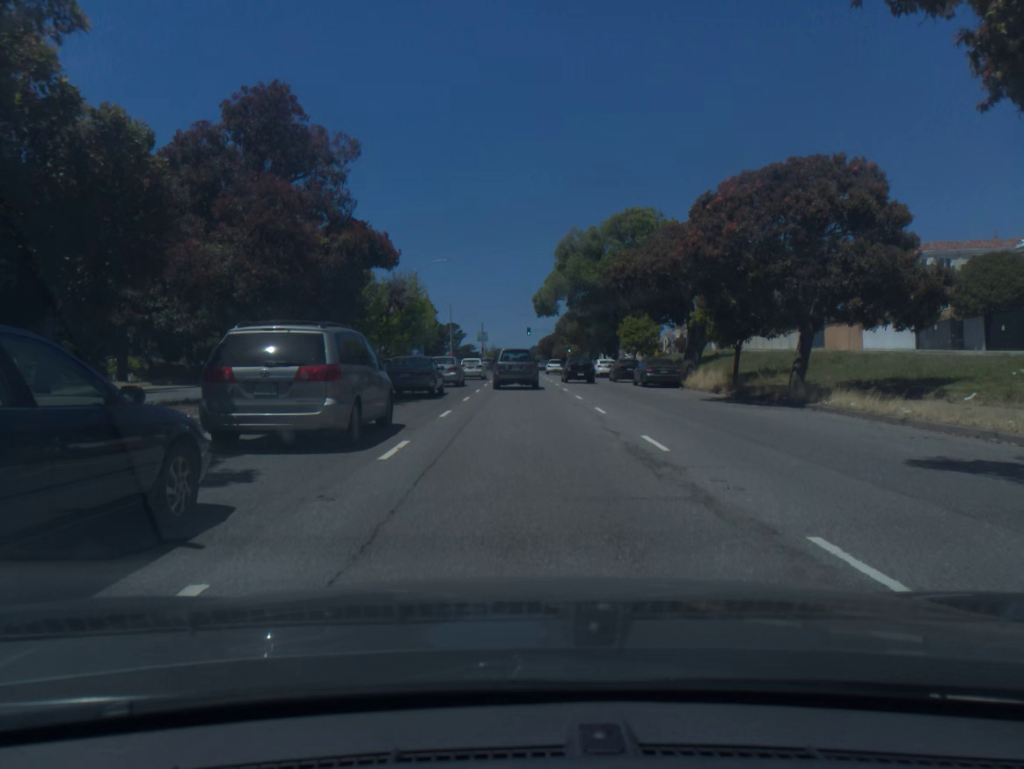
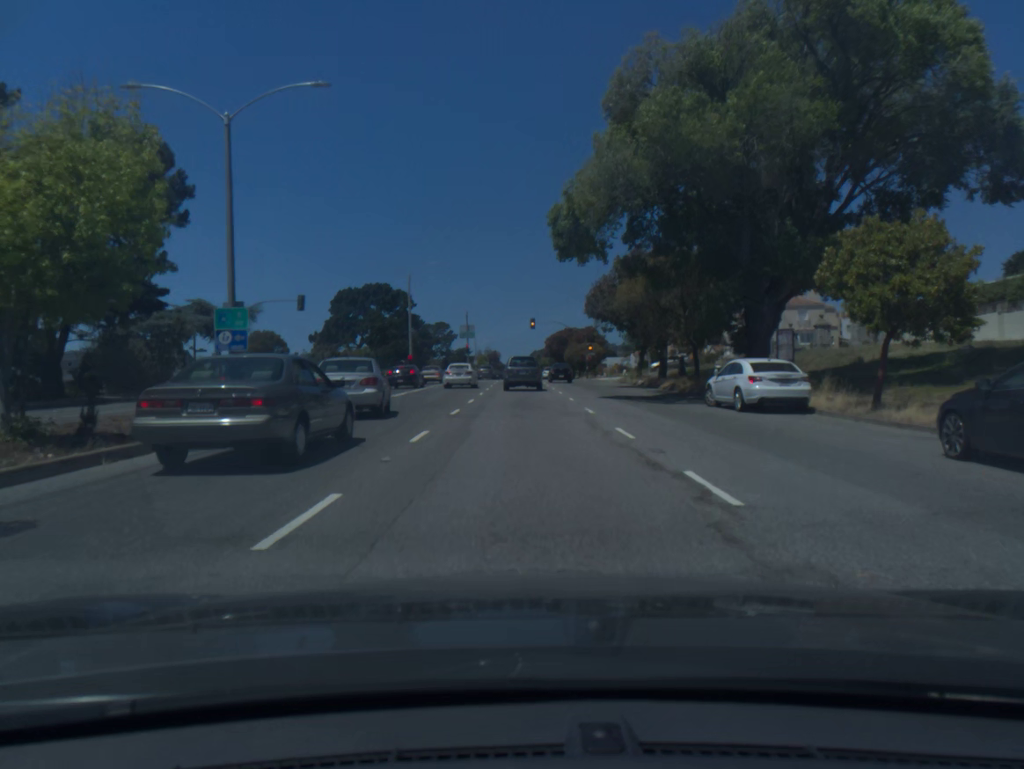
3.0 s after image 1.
(+0.1, +40.1) m; 0°
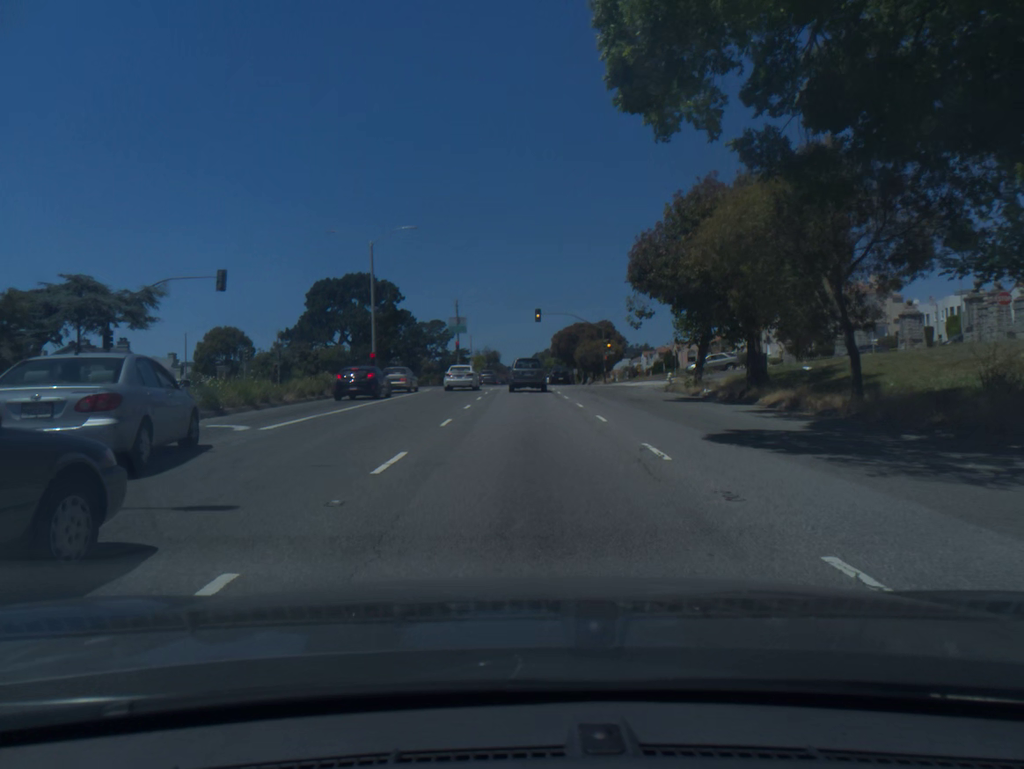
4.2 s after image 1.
(-0.1, +17.3) m; 0°
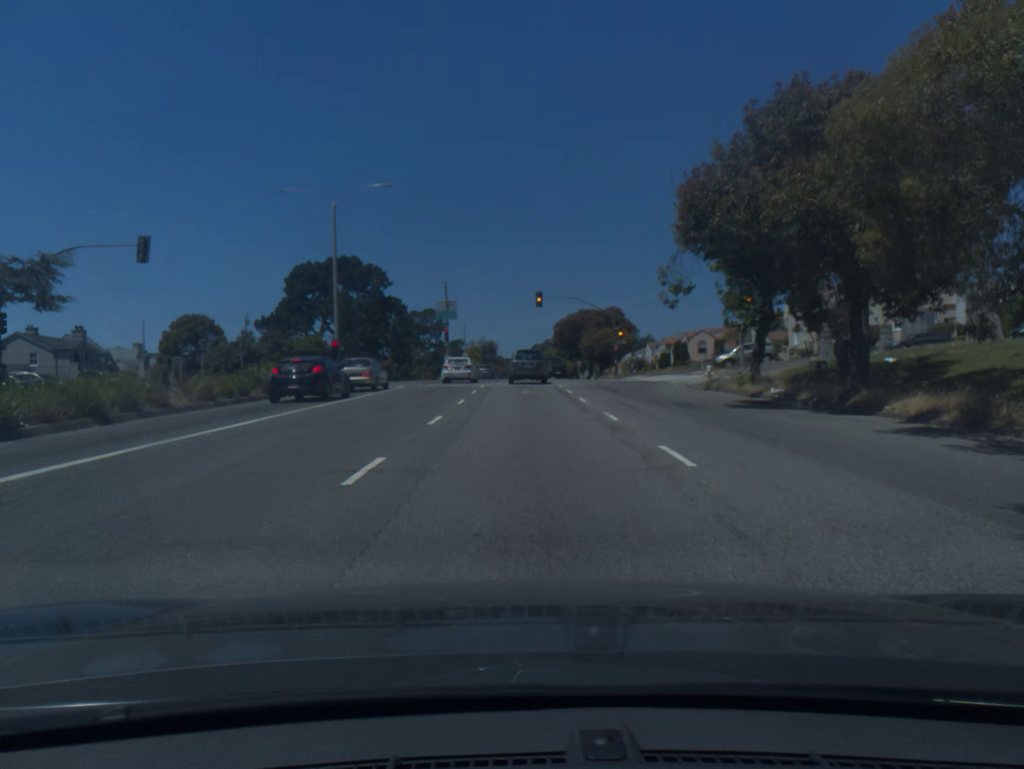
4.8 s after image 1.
(0.0, +9.0) m; 0°
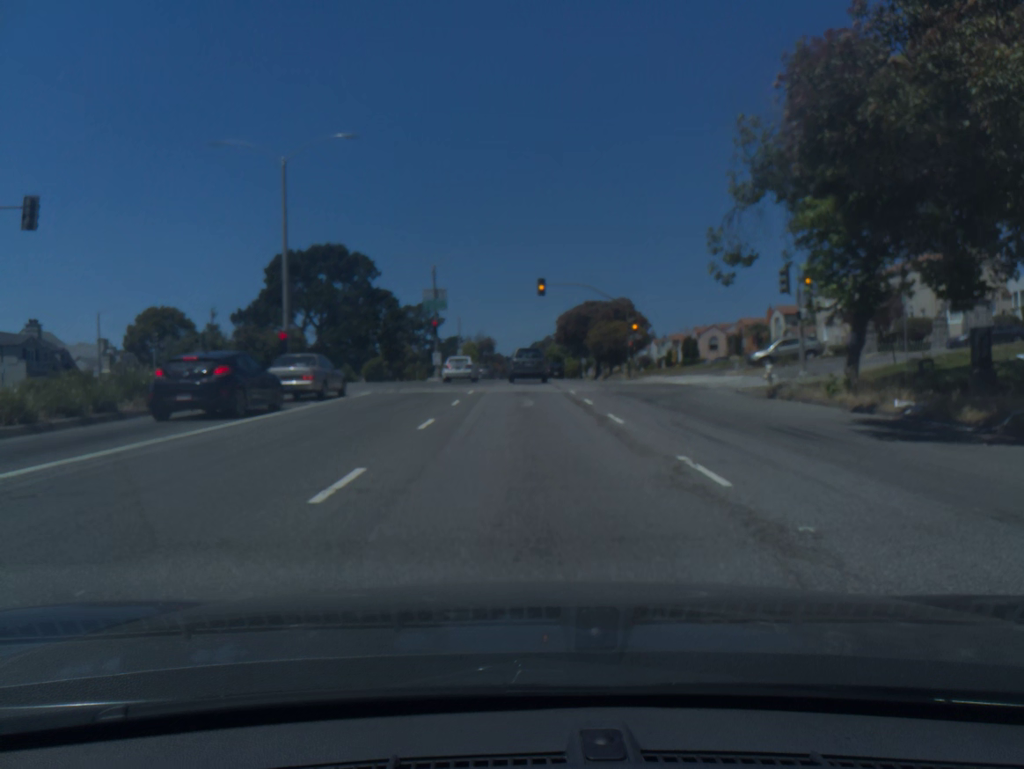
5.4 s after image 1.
(0.0, +8.4) m; 0°
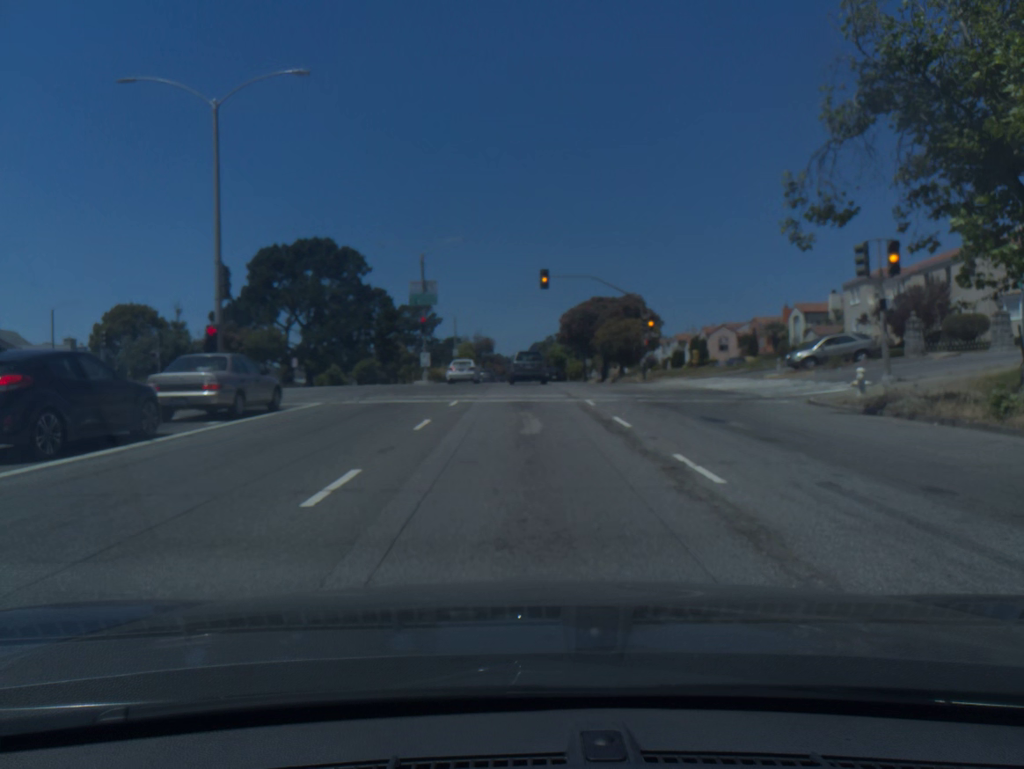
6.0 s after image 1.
(0.0, +7.4) m; 0°
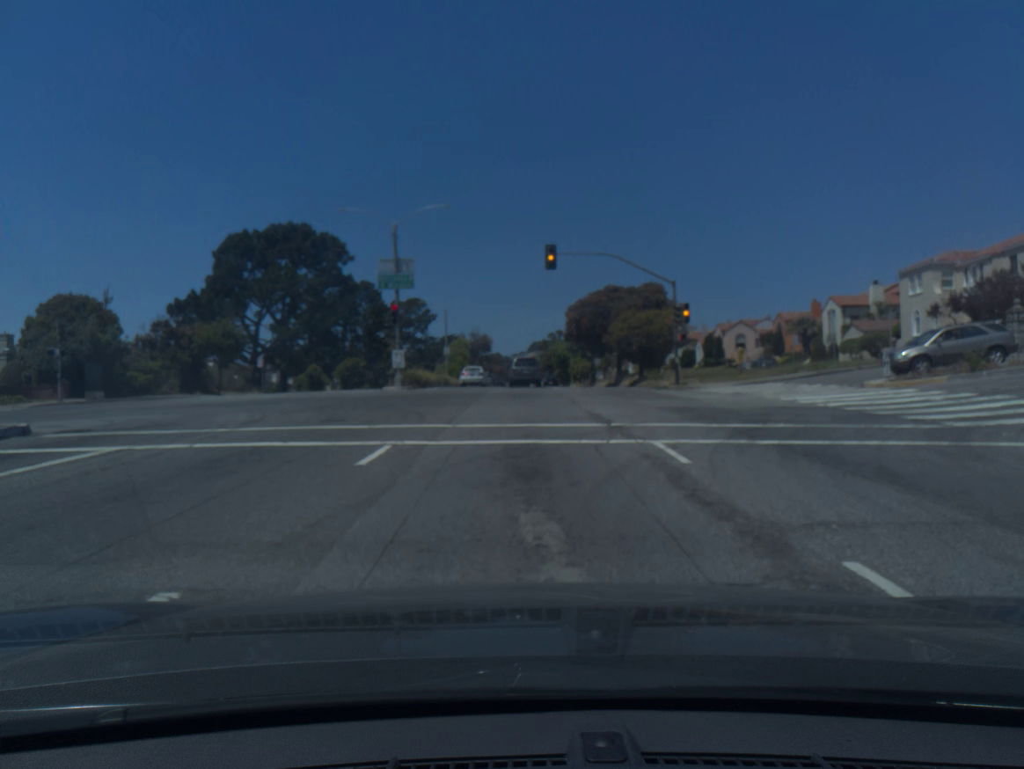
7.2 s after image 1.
(0.0, +11.5) m; 0°
